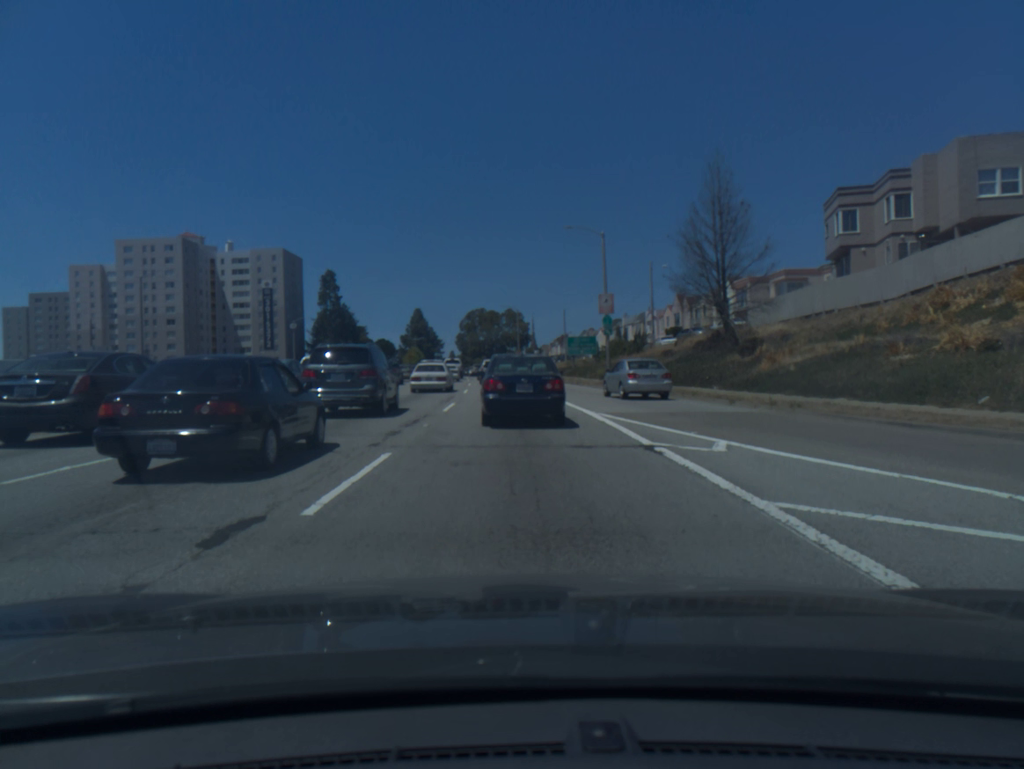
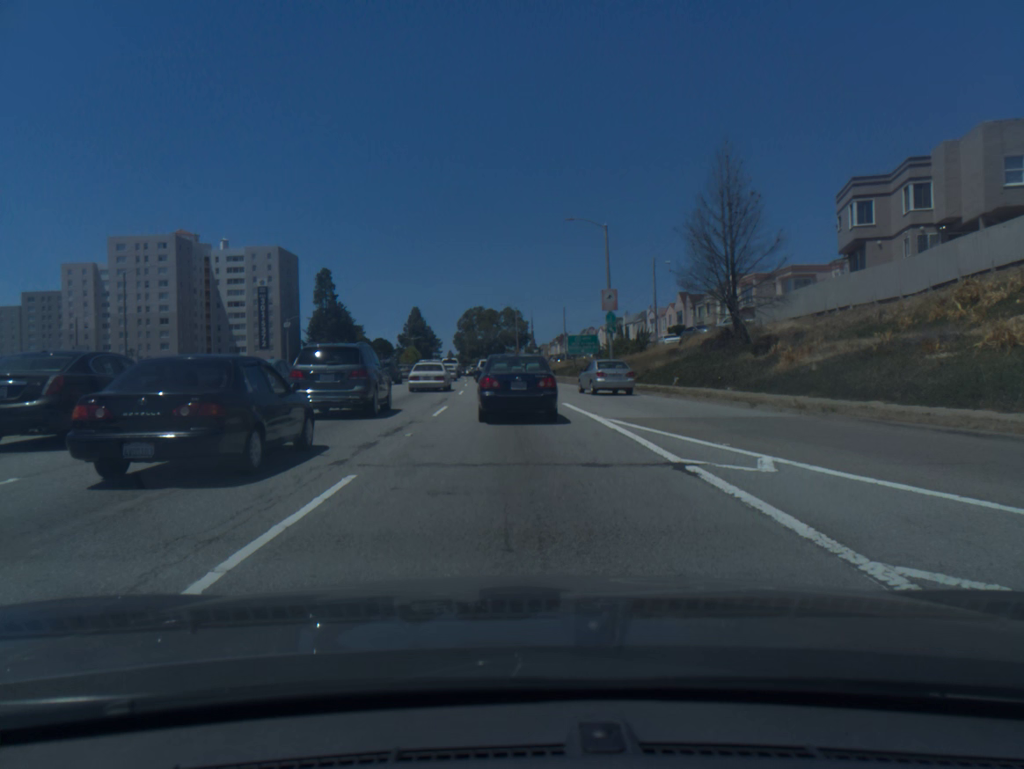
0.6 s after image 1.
(0.0, +2.1) m; 0°
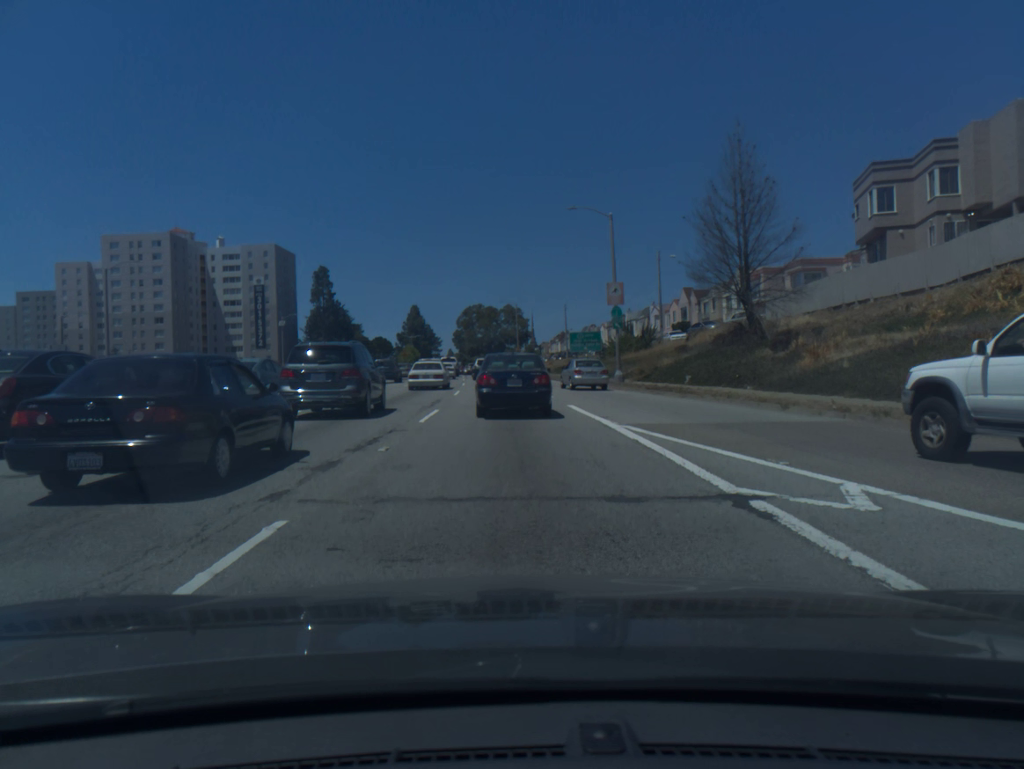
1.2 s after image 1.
(0.0, +2.5) m; 0°
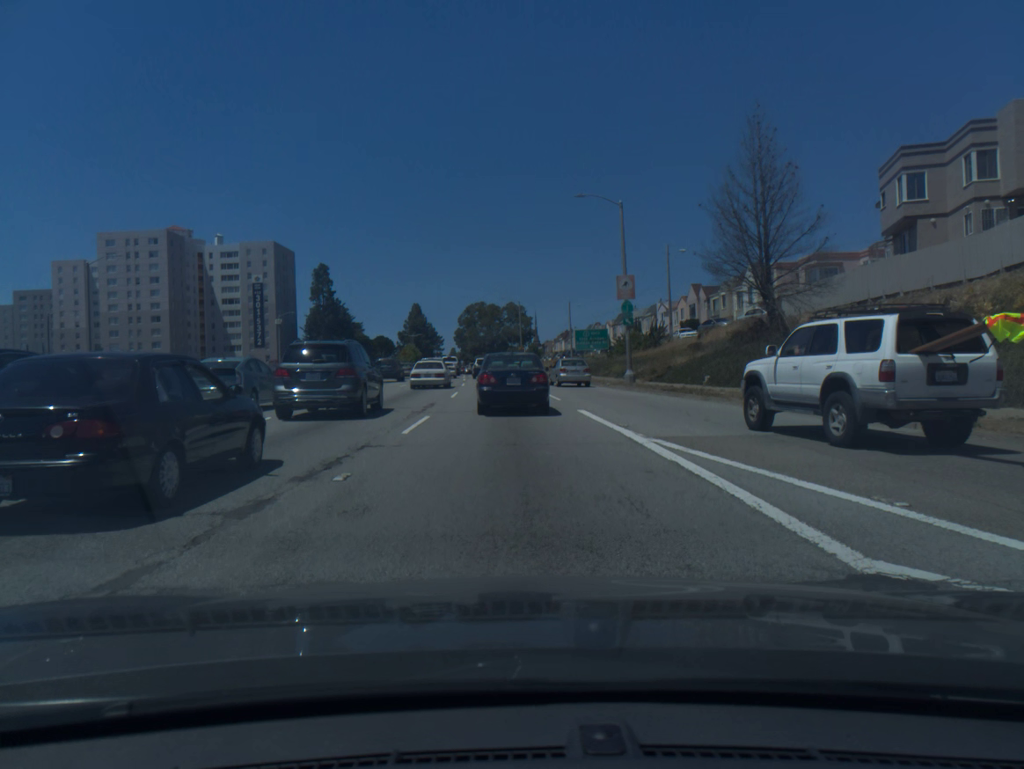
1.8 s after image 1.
(0.0, +2.7) m; 0°
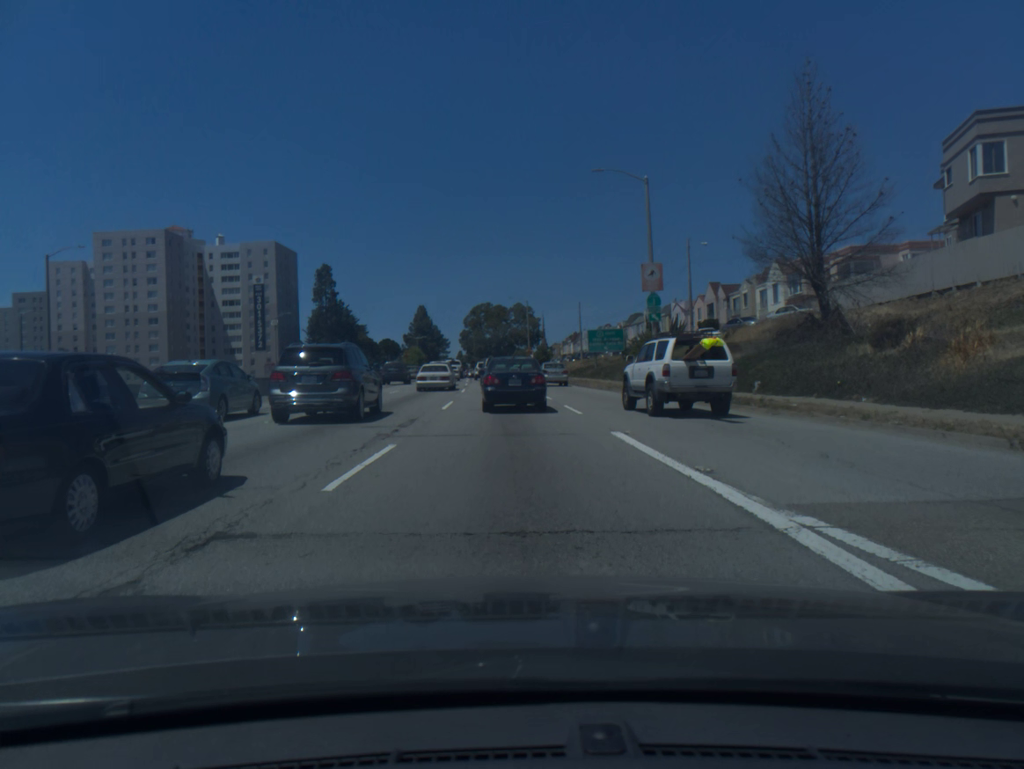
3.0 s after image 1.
(0.0, +5.8) m; 0°
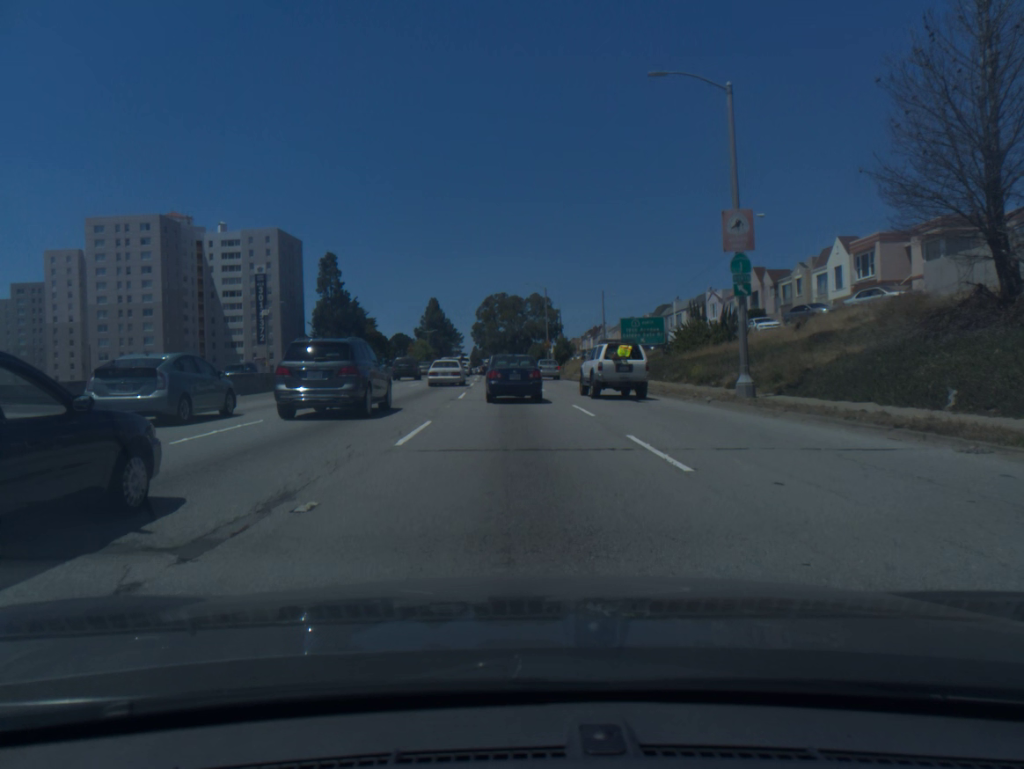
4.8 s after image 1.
(-0.1, +10.7) m; -1°
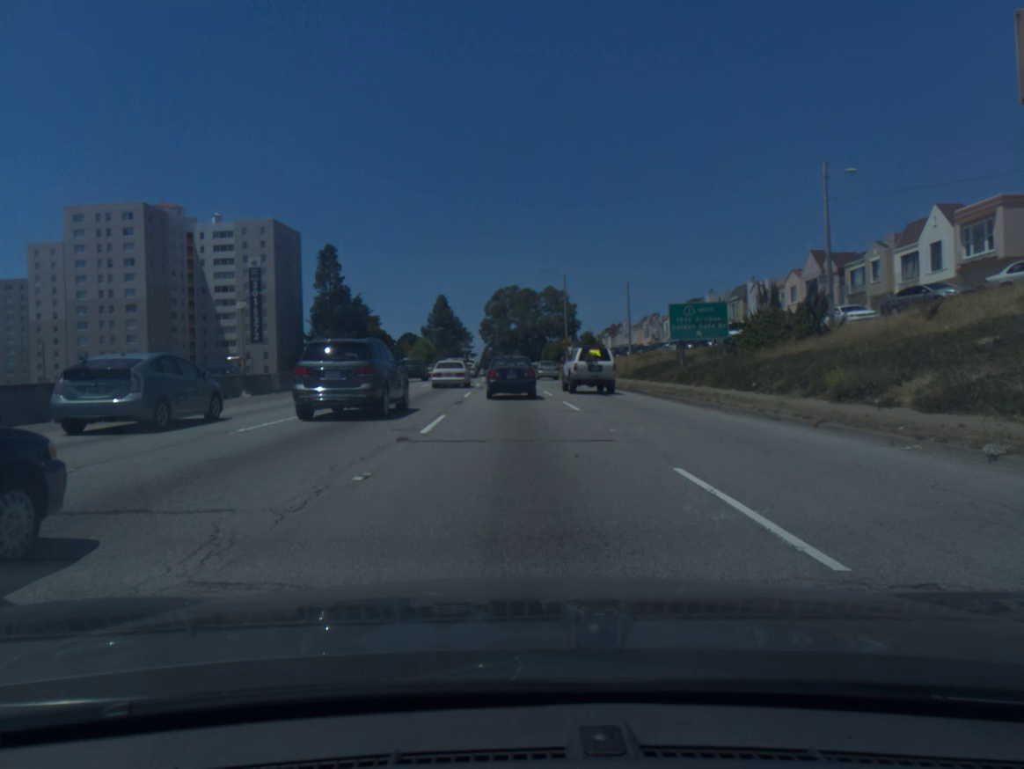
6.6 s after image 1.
(-0.1, +12.8) m; -1°
